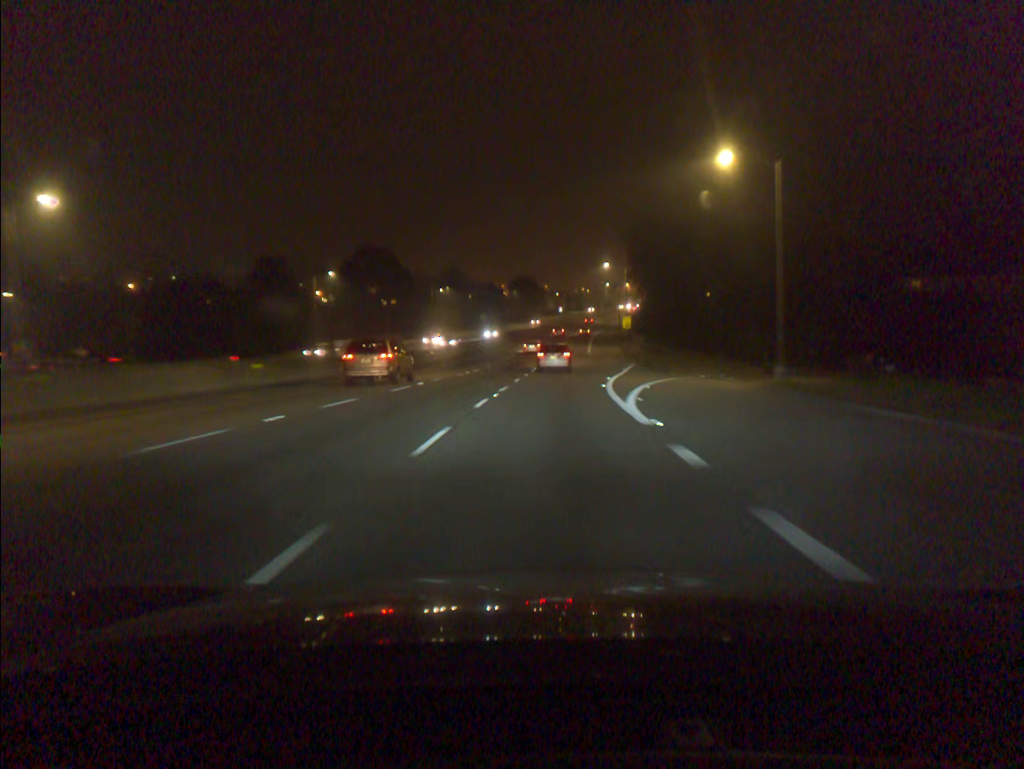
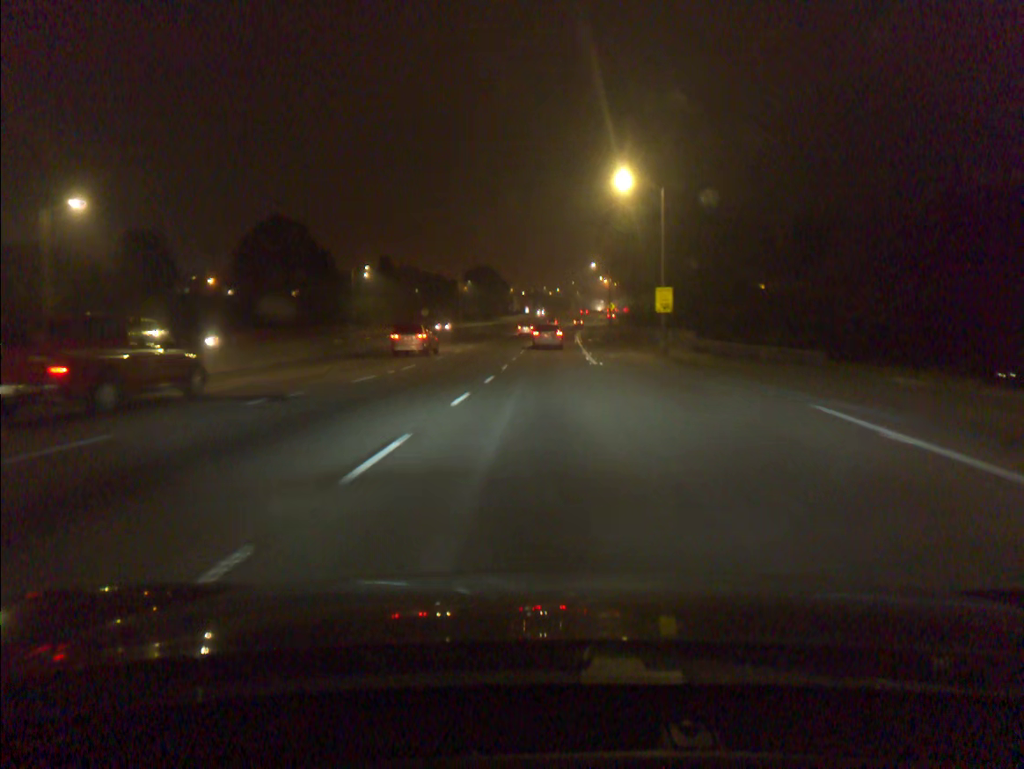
(+1.3, +46.6) m; +3°
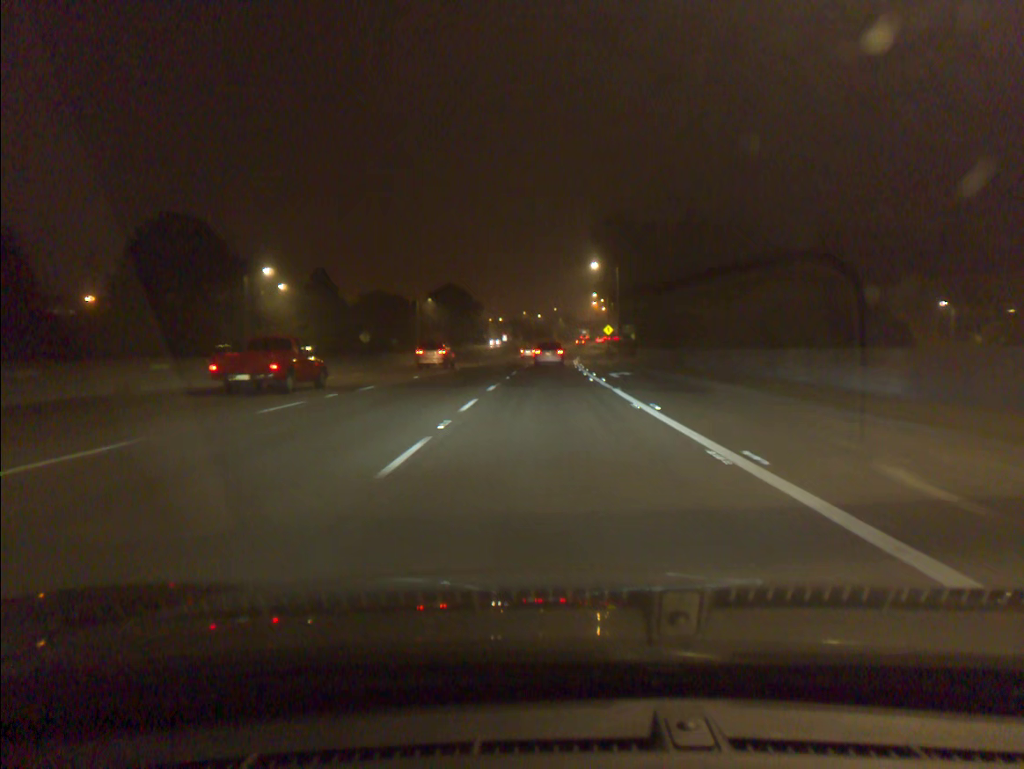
(+0.3, +36.0) m; +2°
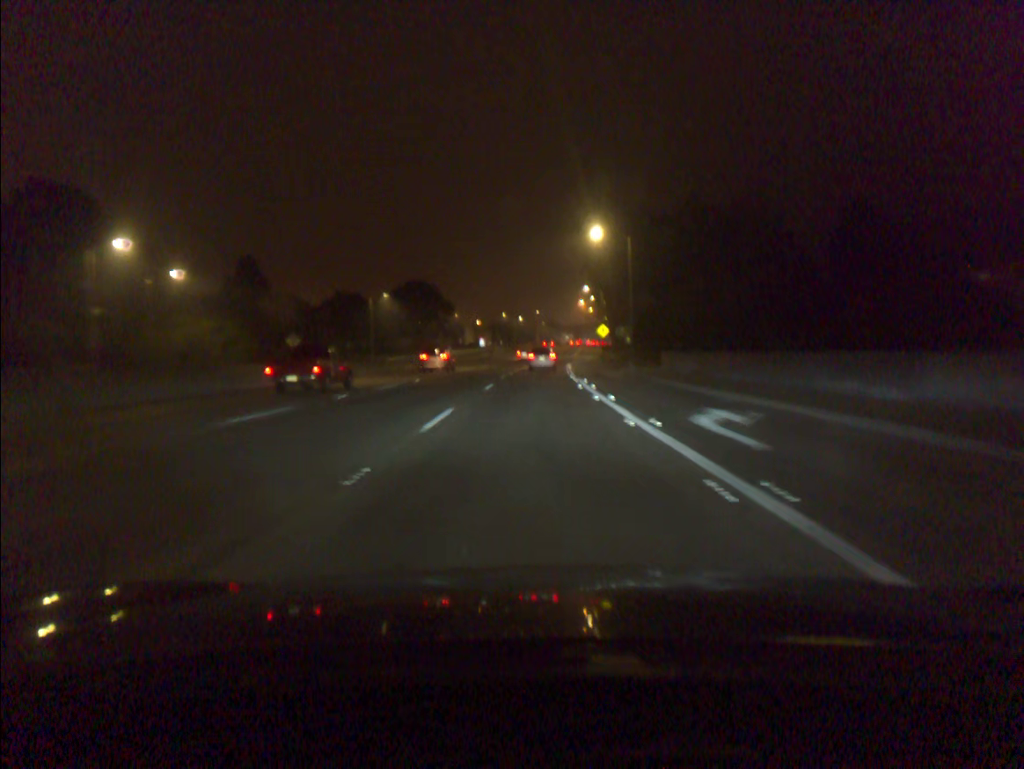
(+0.3, +24.3) m; +1°
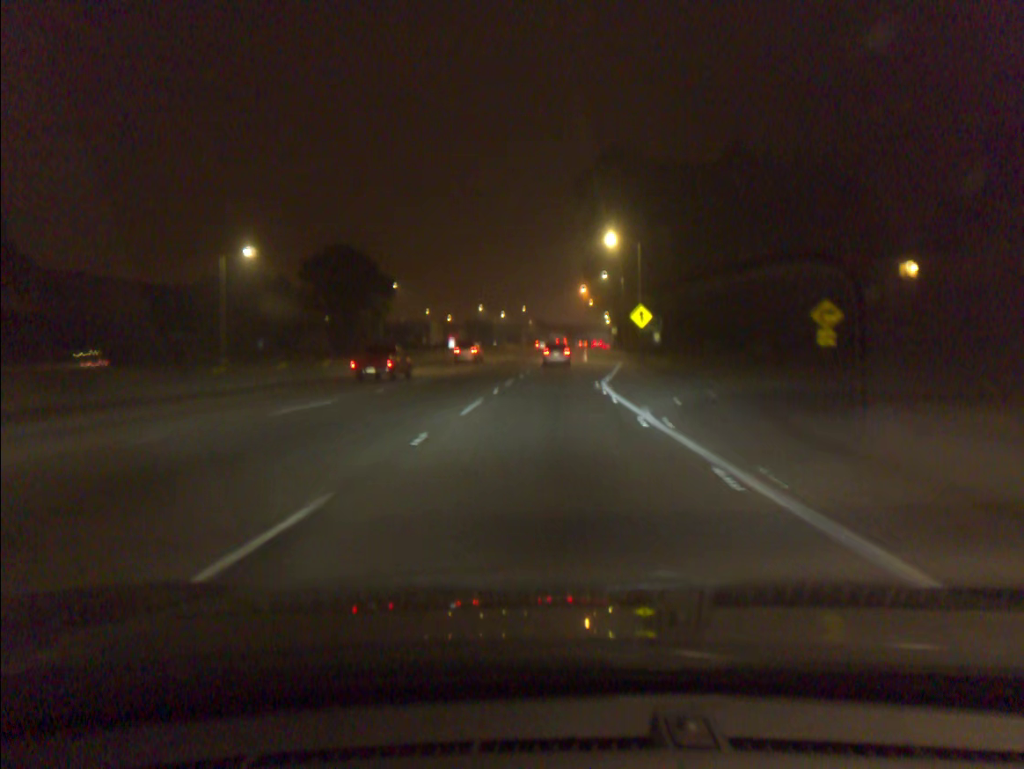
(+0.2, +50.0) m; +1°
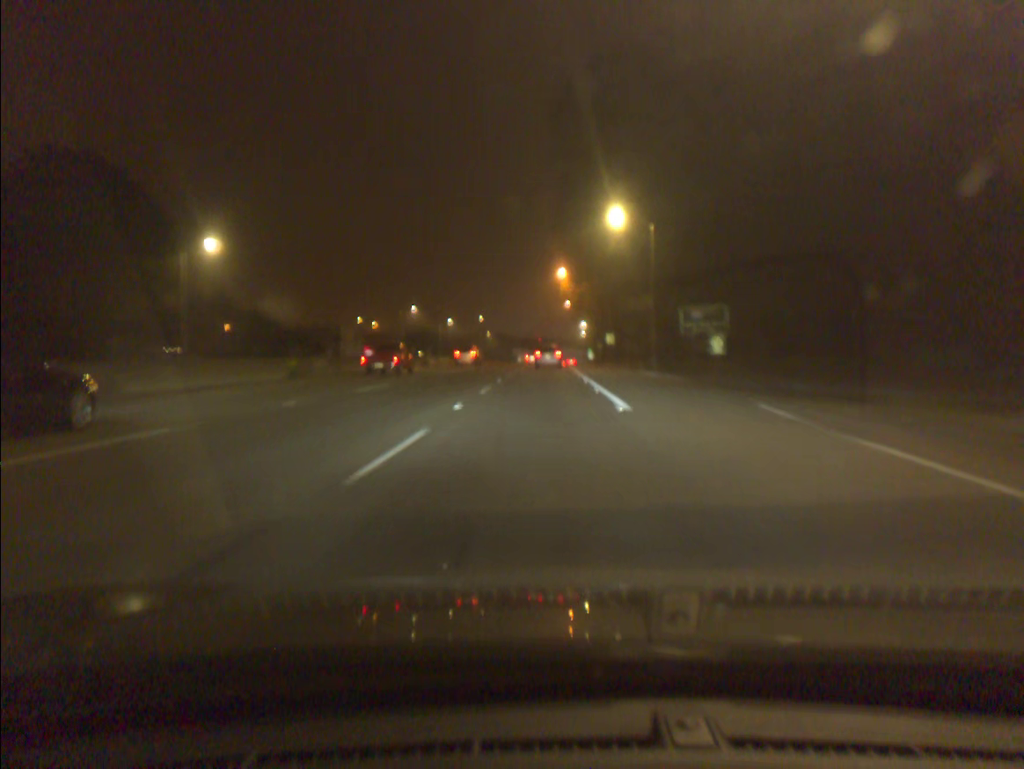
(+1.5, +51.6) m; +3°
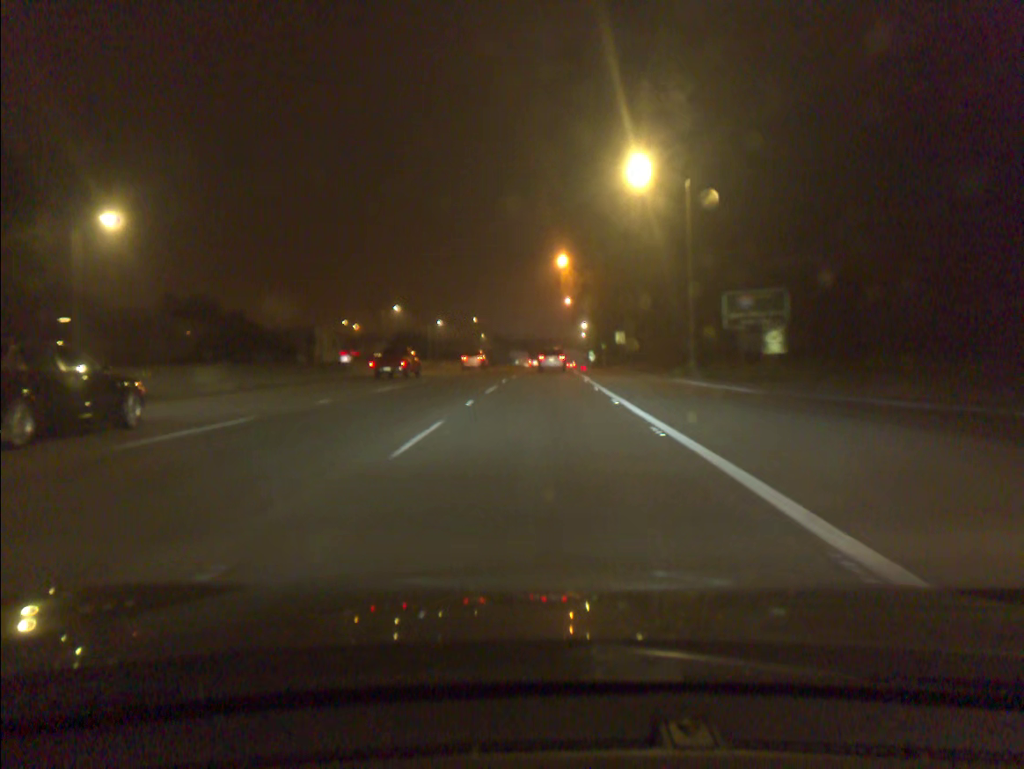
(0.0, +12.9) m; 0°
